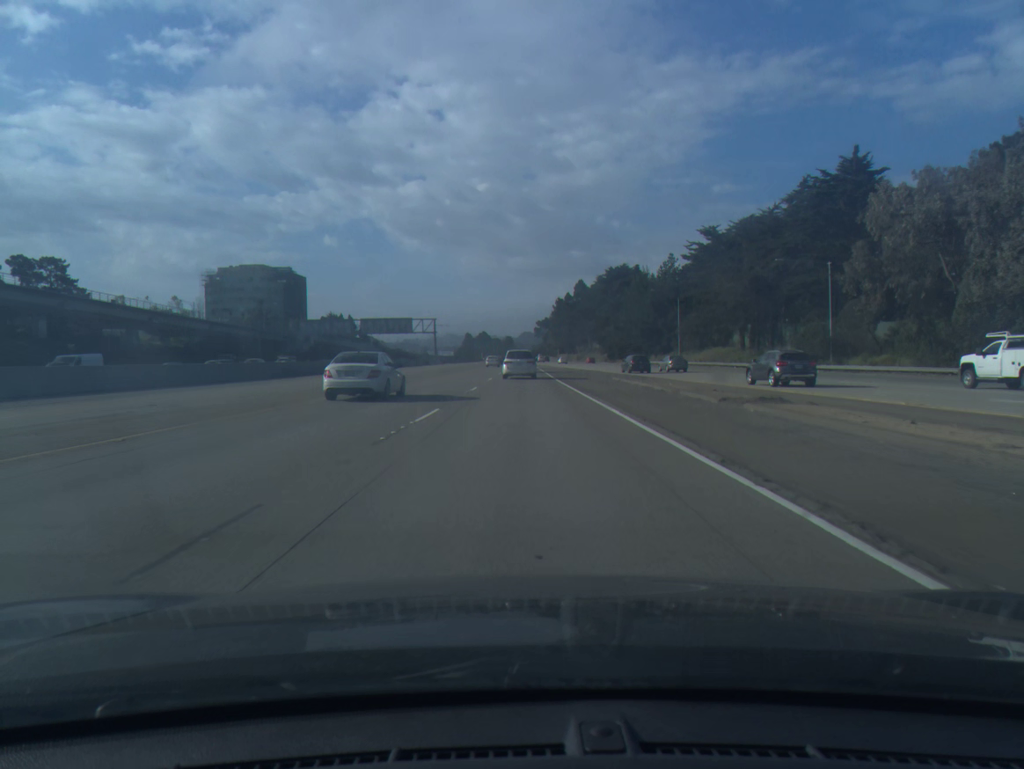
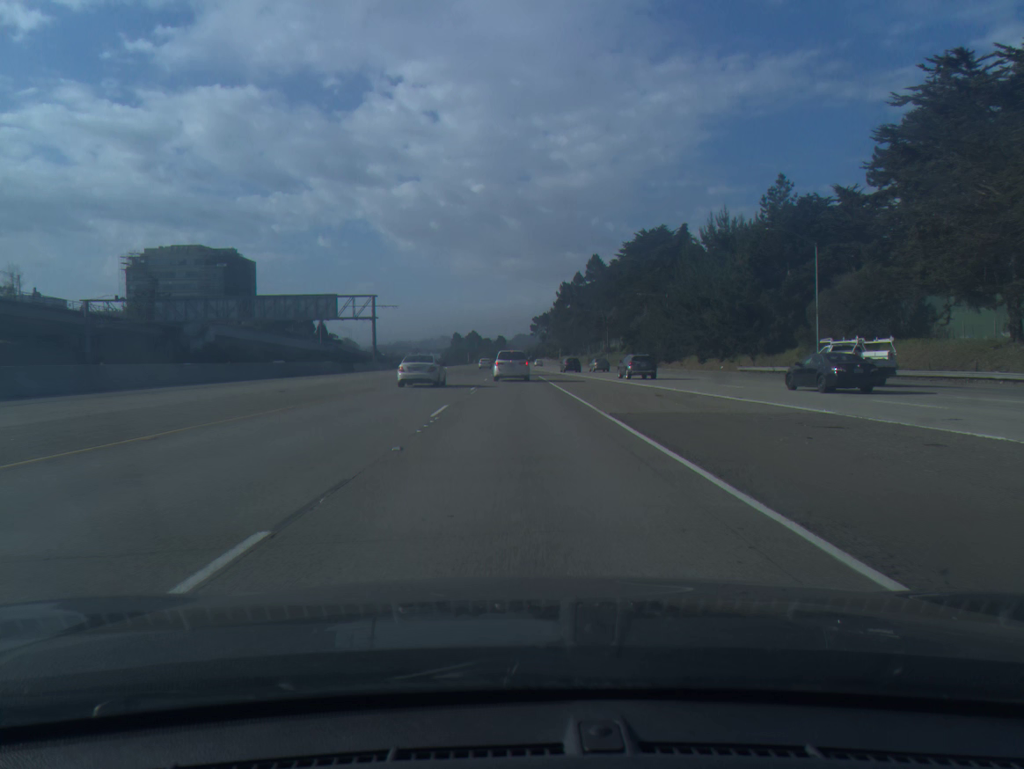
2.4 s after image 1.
(+0.1, +57.9) m; 0°
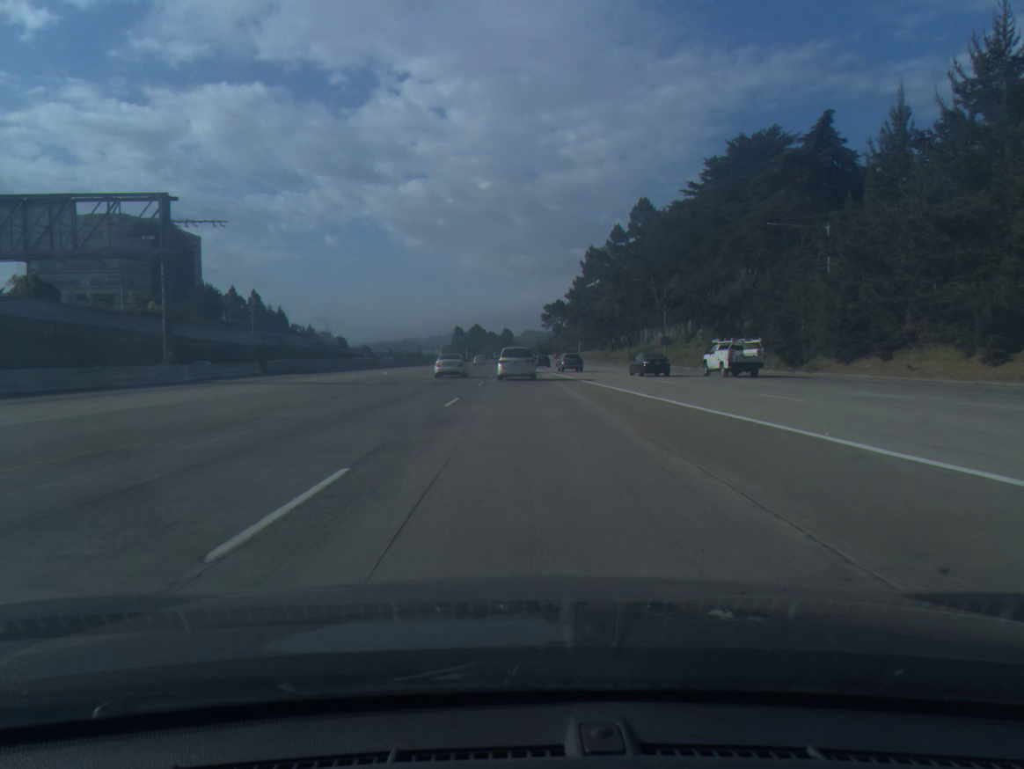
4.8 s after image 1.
(-0.3, +56.2) m; -1°
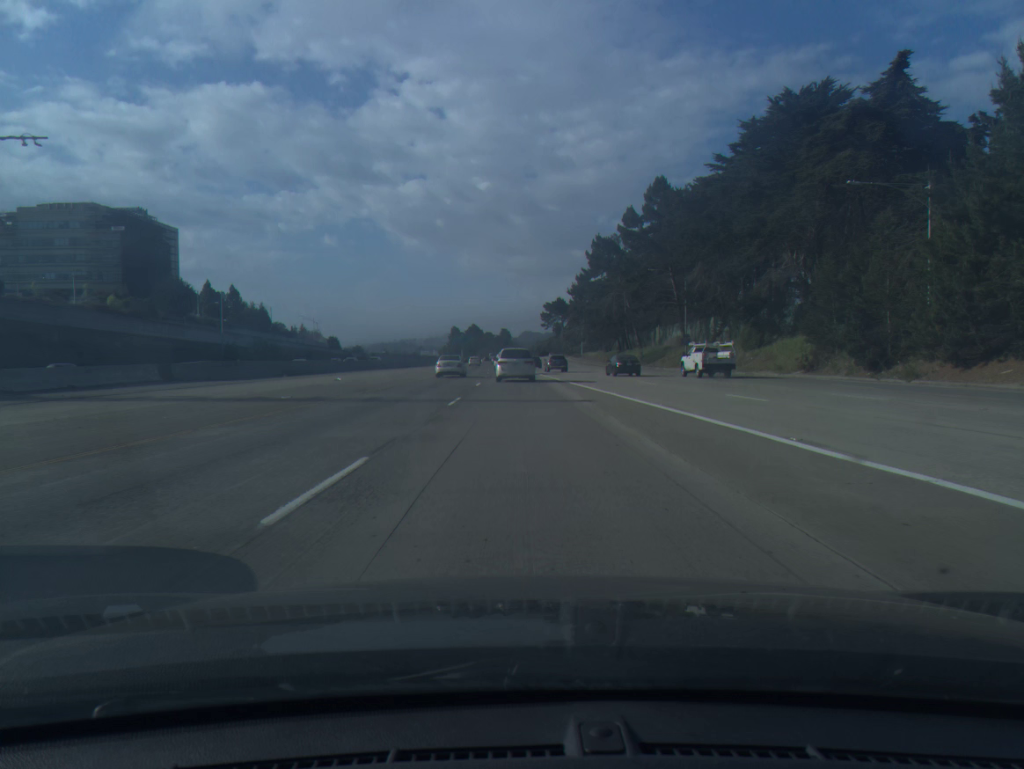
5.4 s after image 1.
(0.0, +13.8) m; 0°
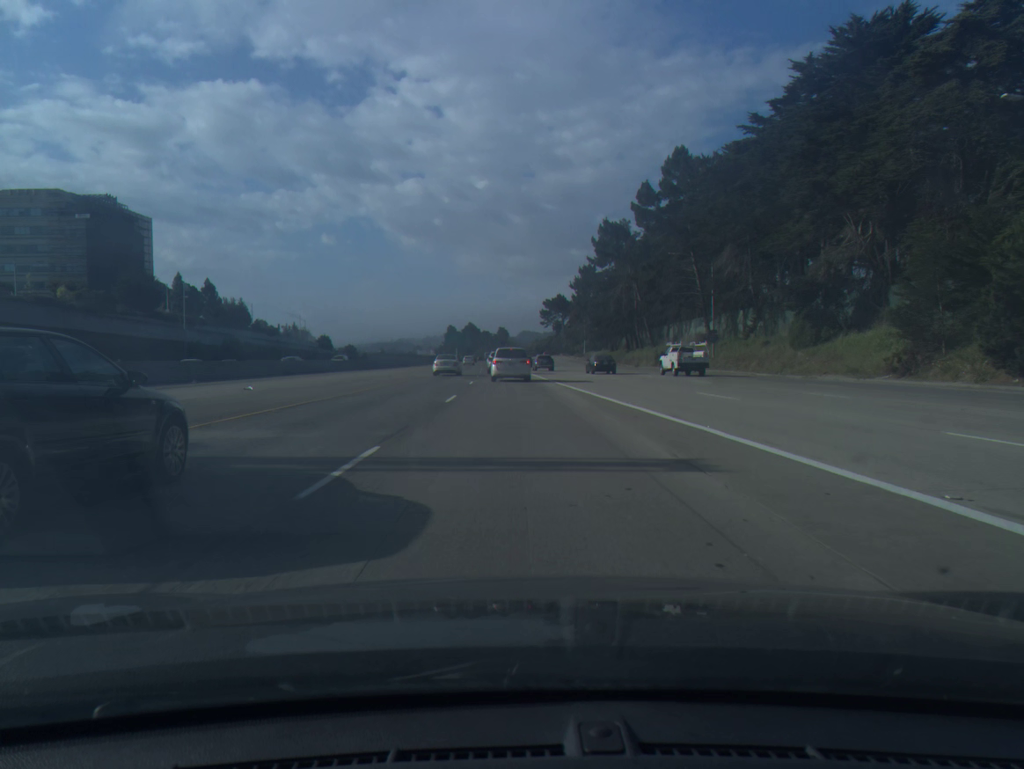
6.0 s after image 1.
(0.0, +13.6) m; 0°
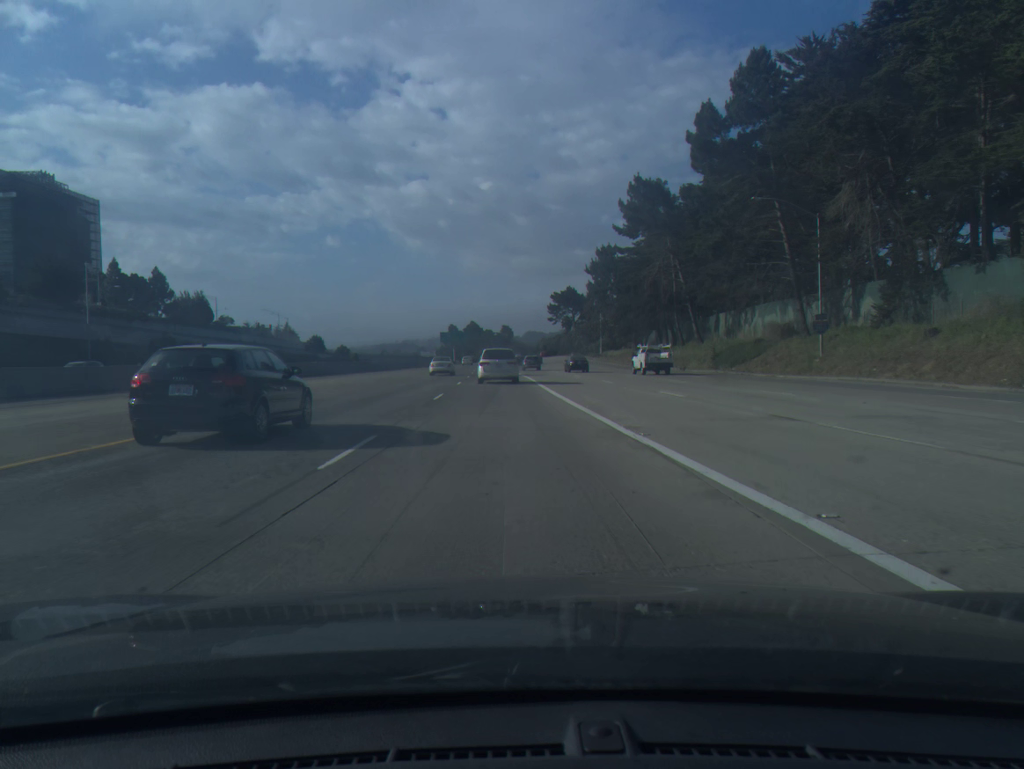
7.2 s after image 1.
(0.0, +26.9) m; 0°
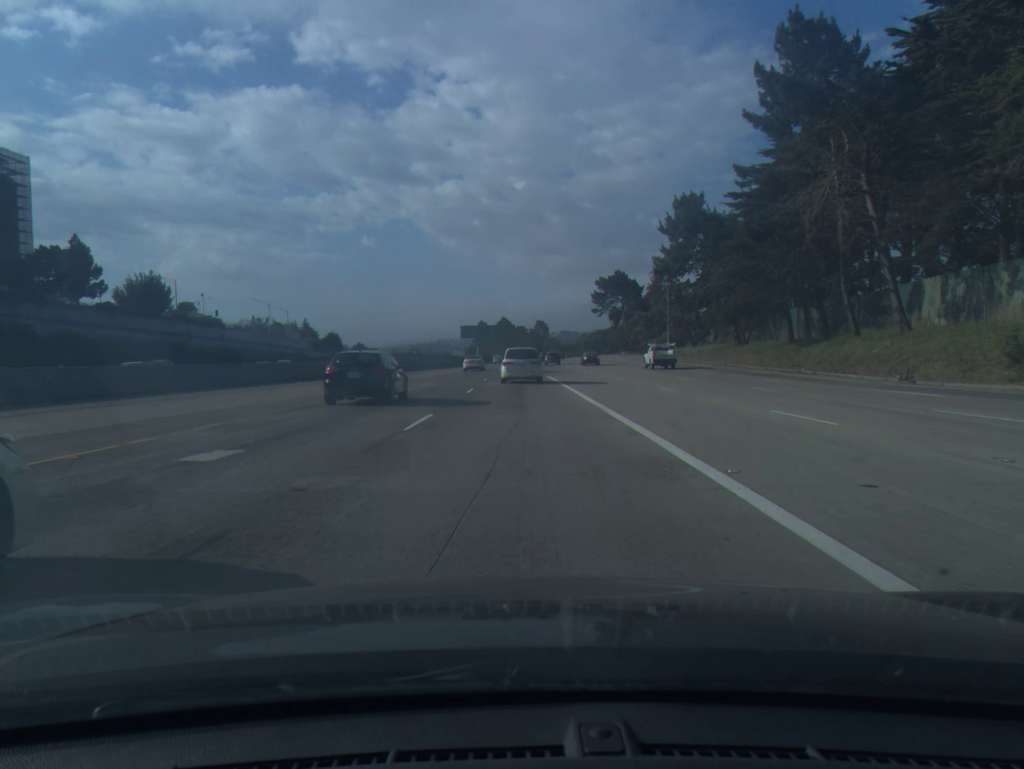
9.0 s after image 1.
(-1.0, +39.4) m; -2°
